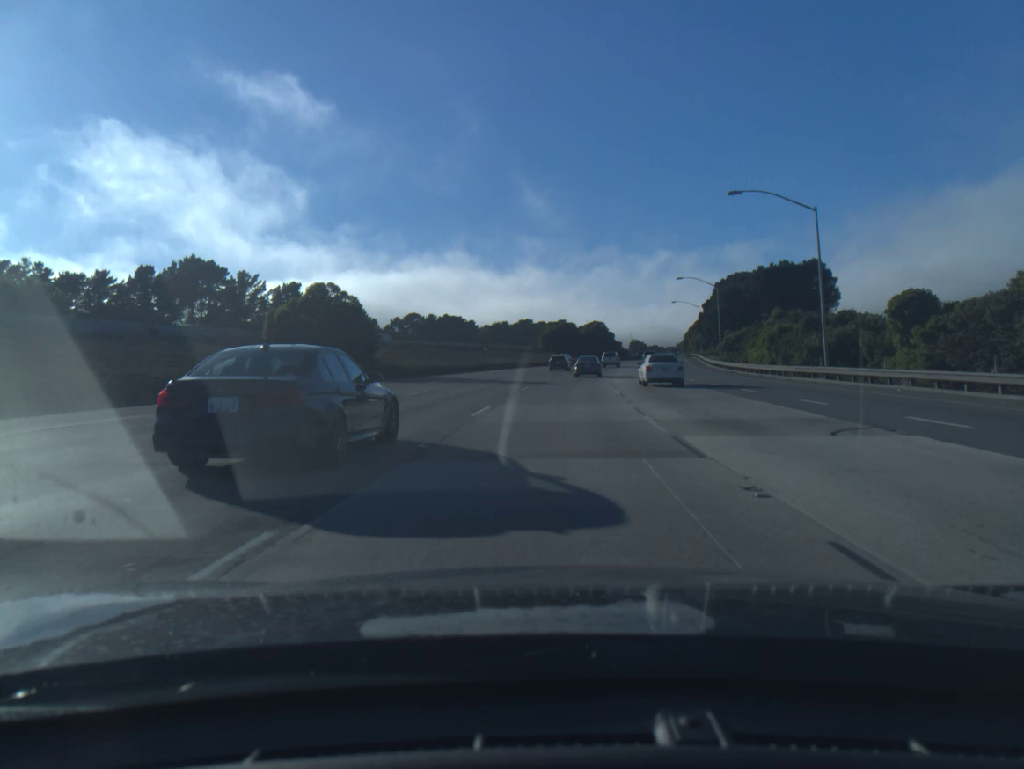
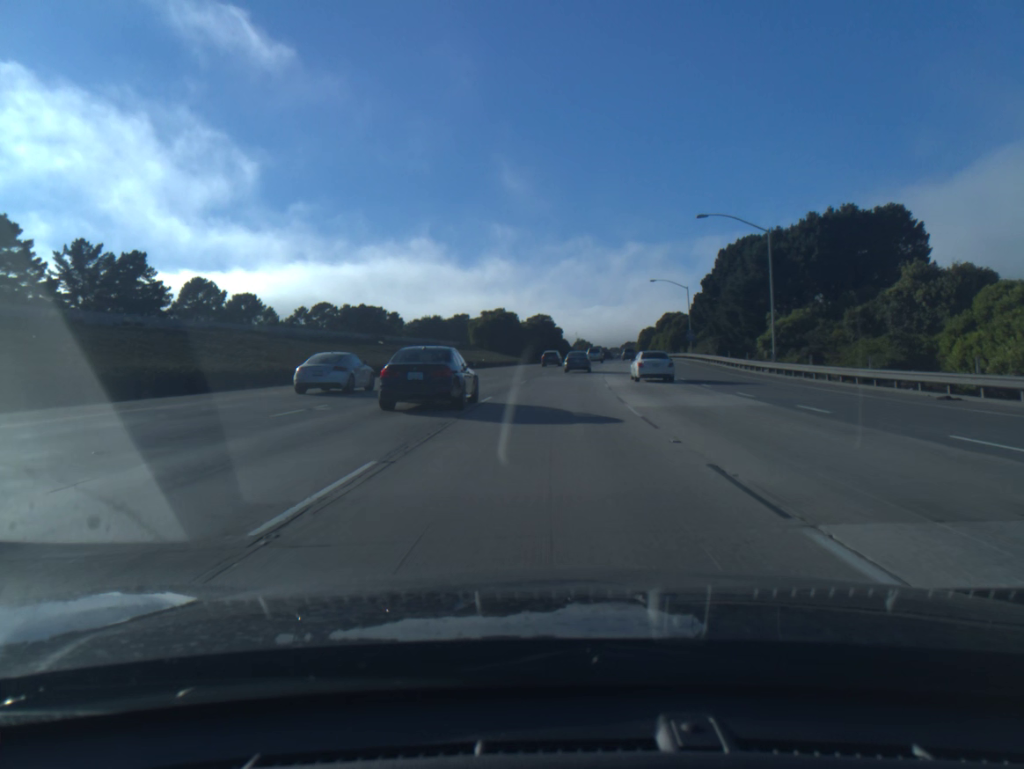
(+1.6, +40.5) m; +4°
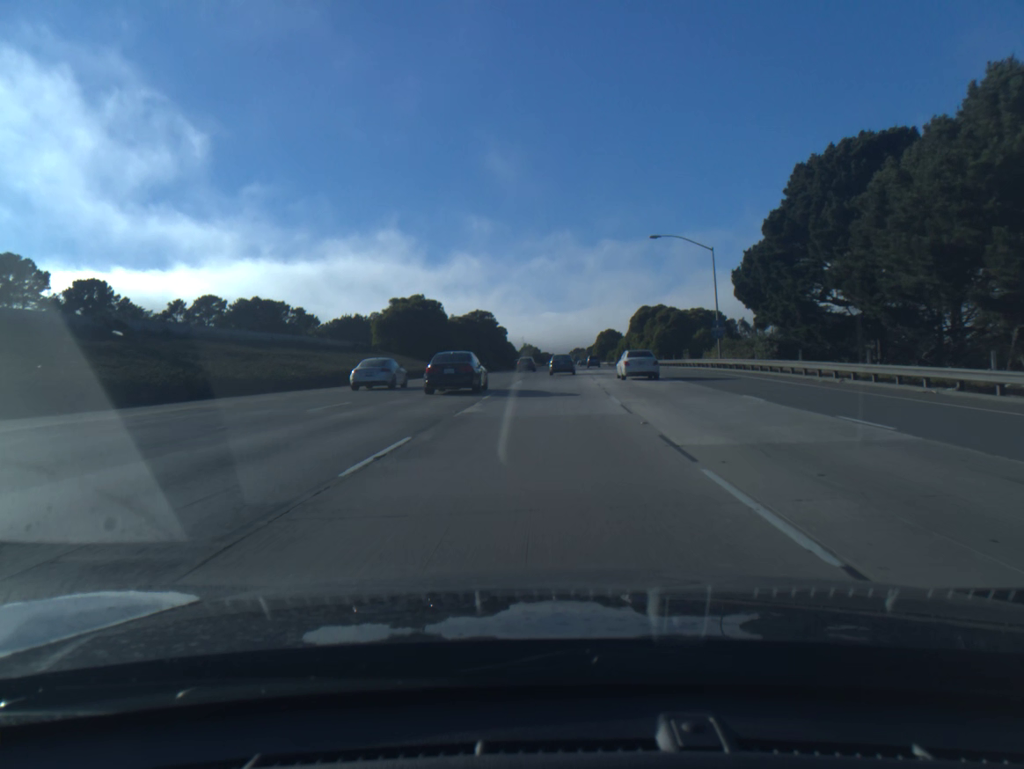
(+1.4, +40.8) m; +4°
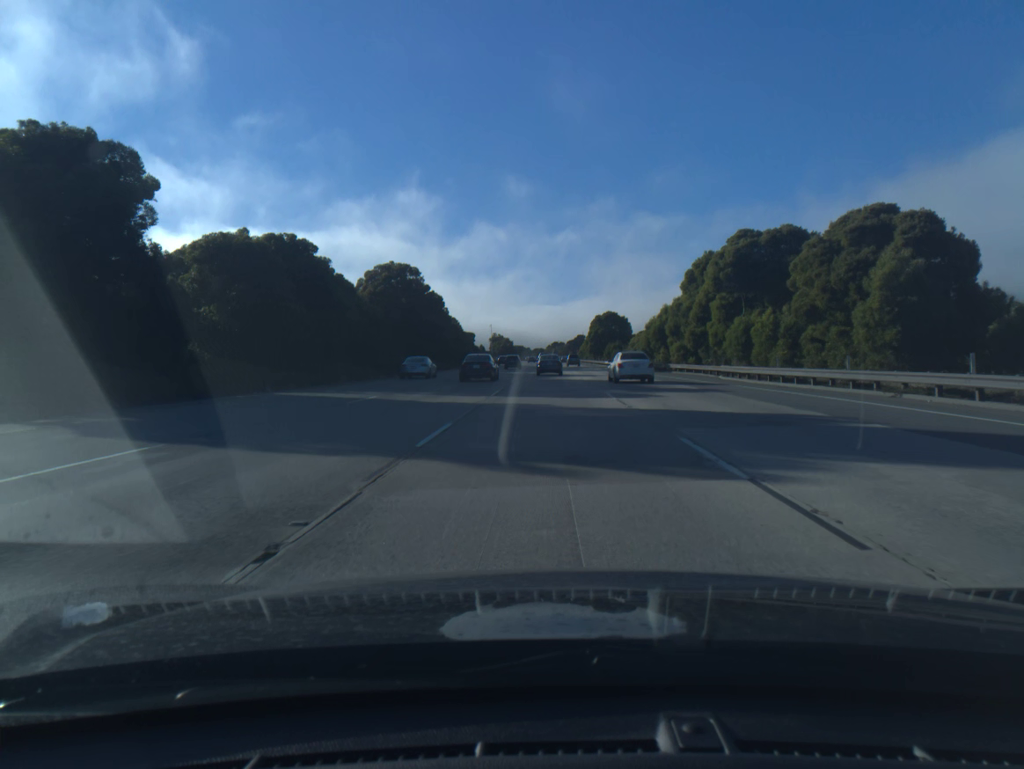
(+1.6, +69.7) m; +2°
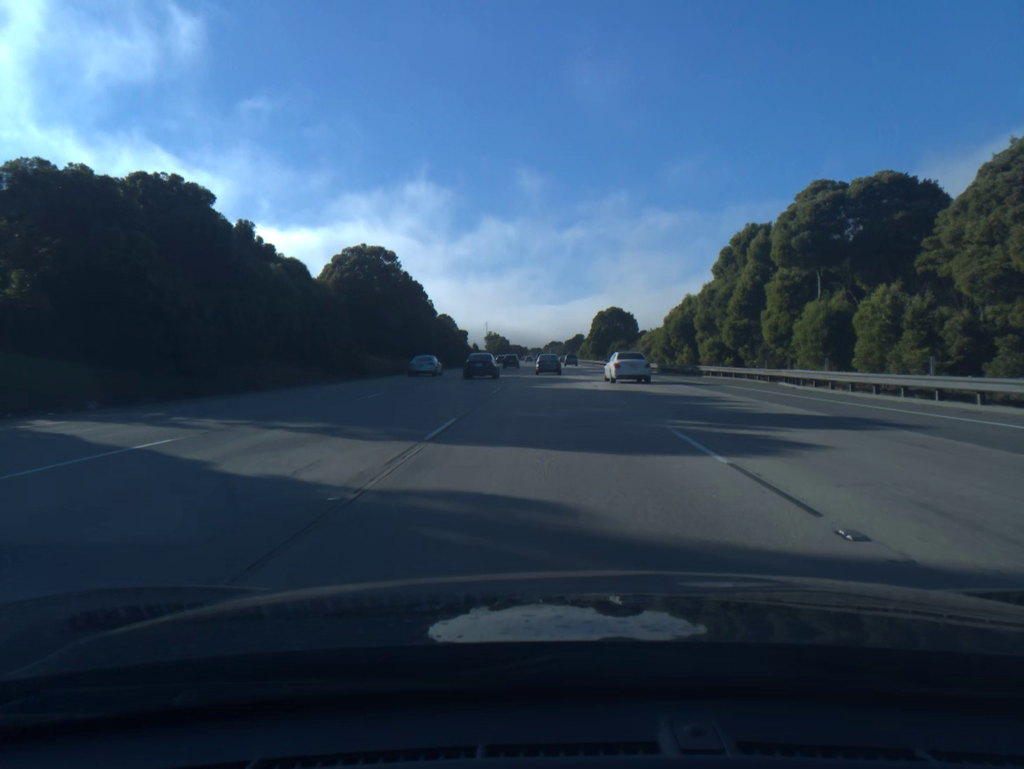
(0.0, +13.8) m; 0°
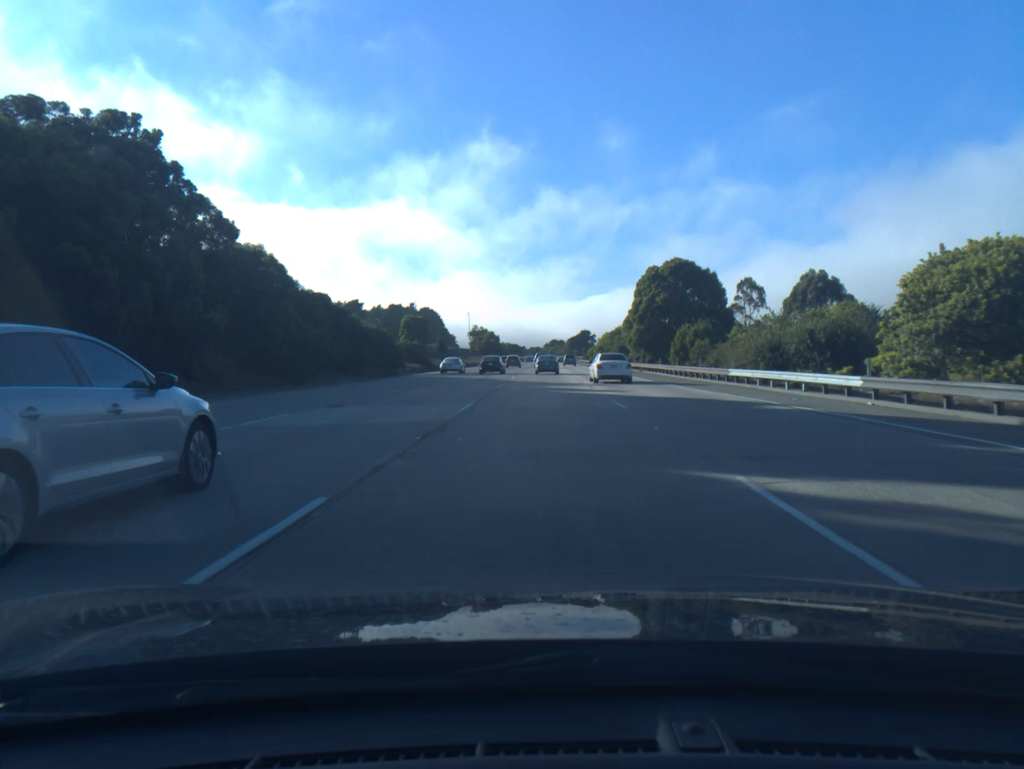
(+0.3, +67.3) m; 0°
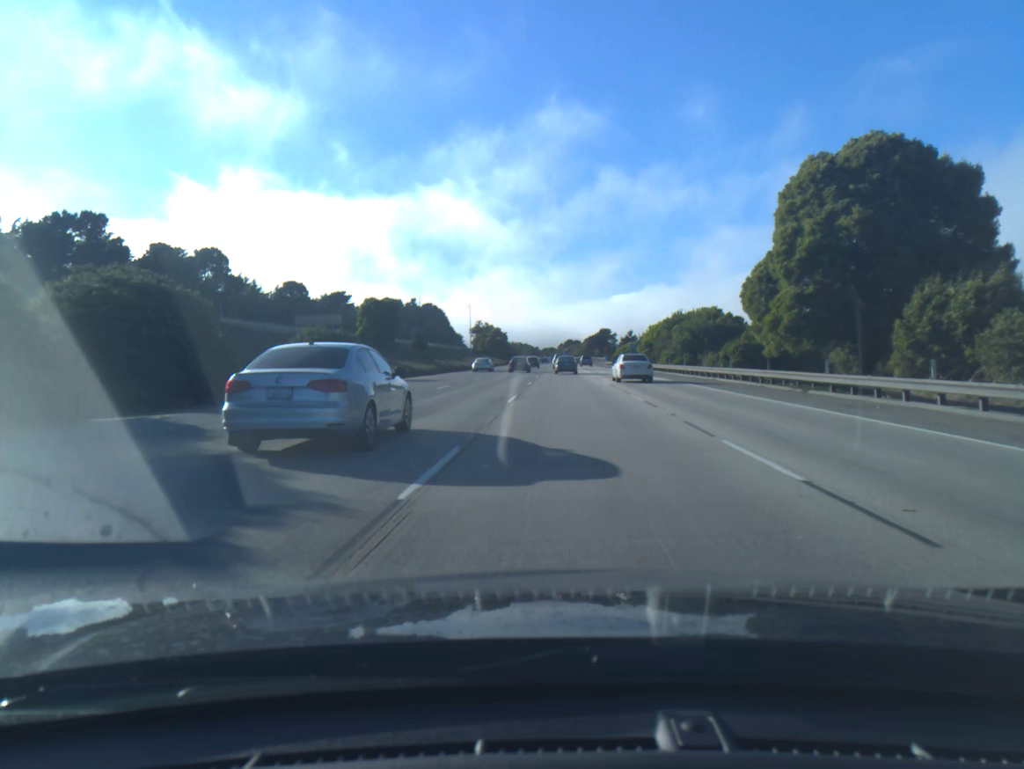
(-0.5, +39.7) m; -1°
